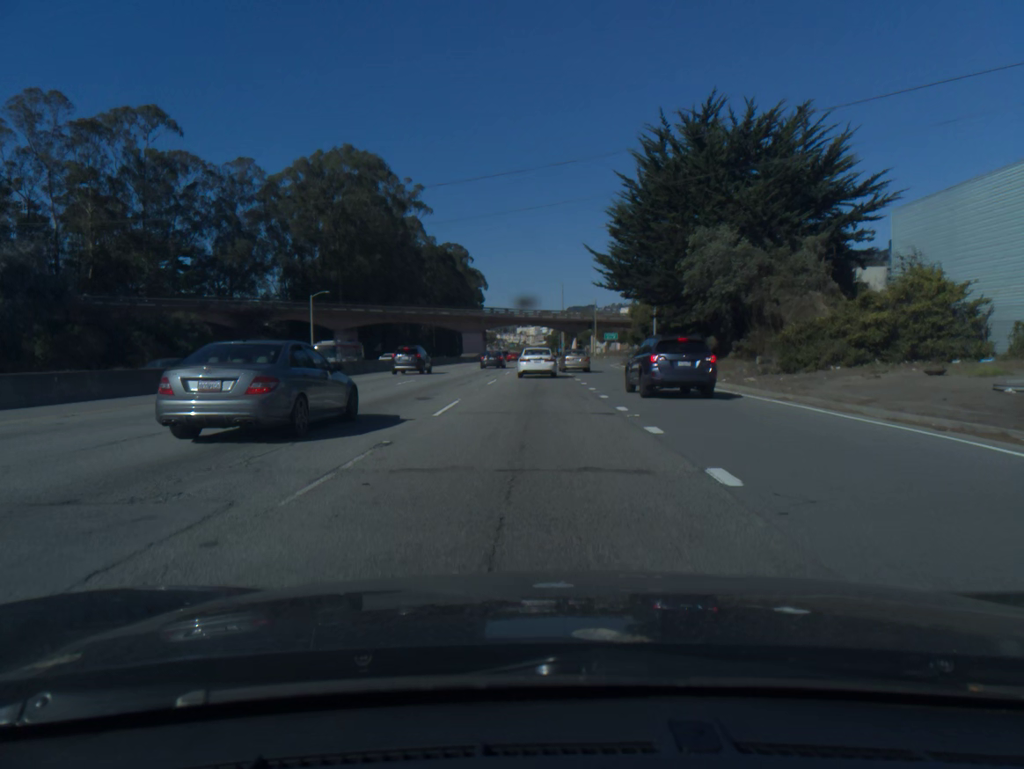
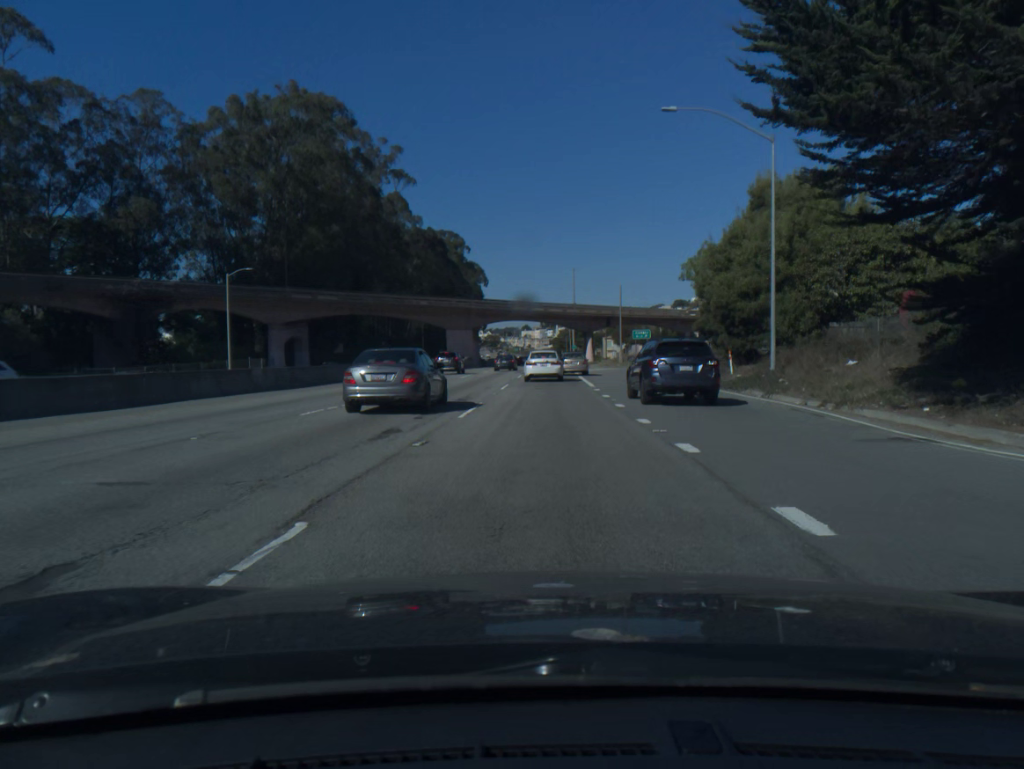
(-0.2, +28.8) m; 0°
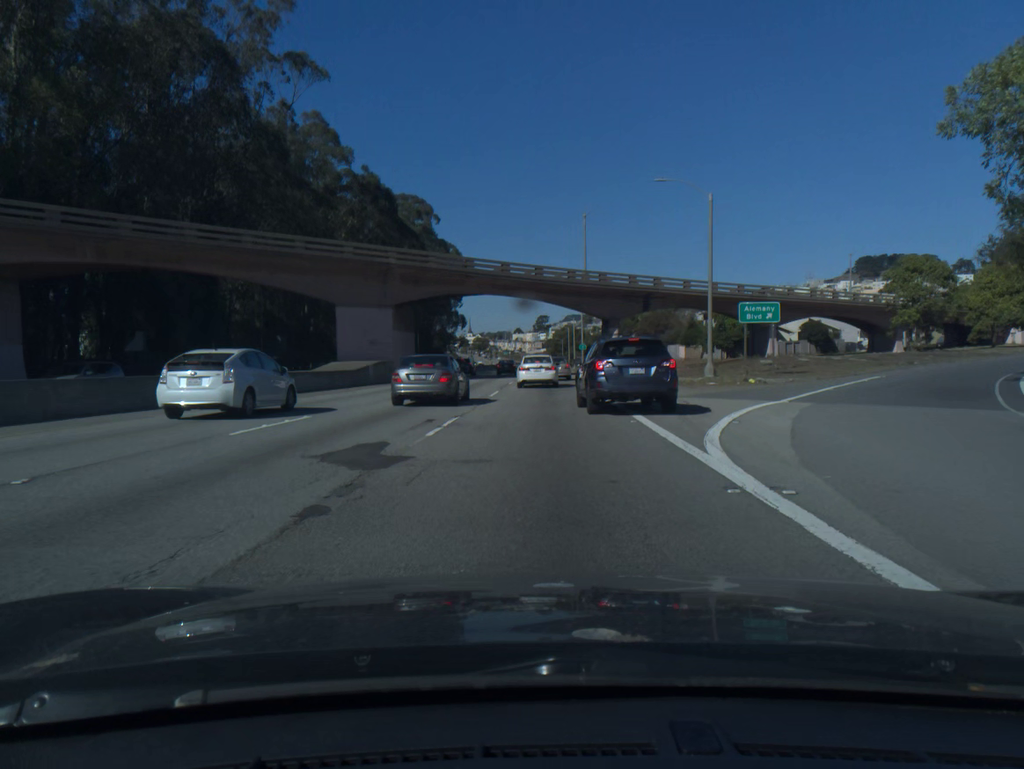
(+0.4, +48.1) m; +1°
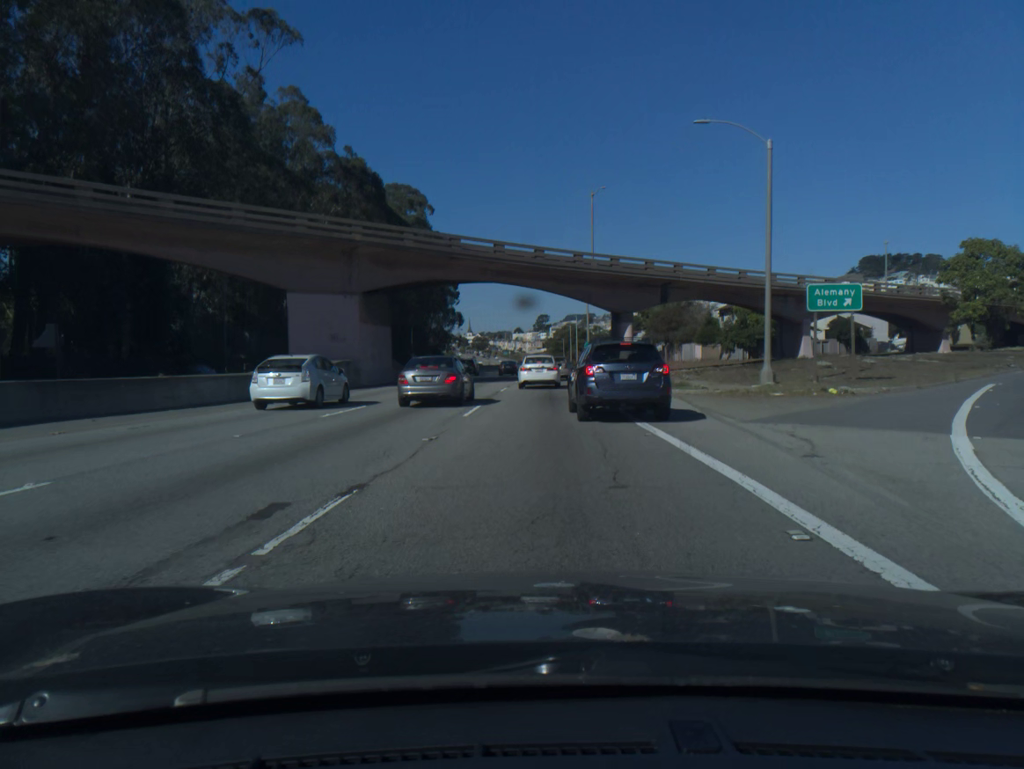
(0.0, +9.3) m; 0°
